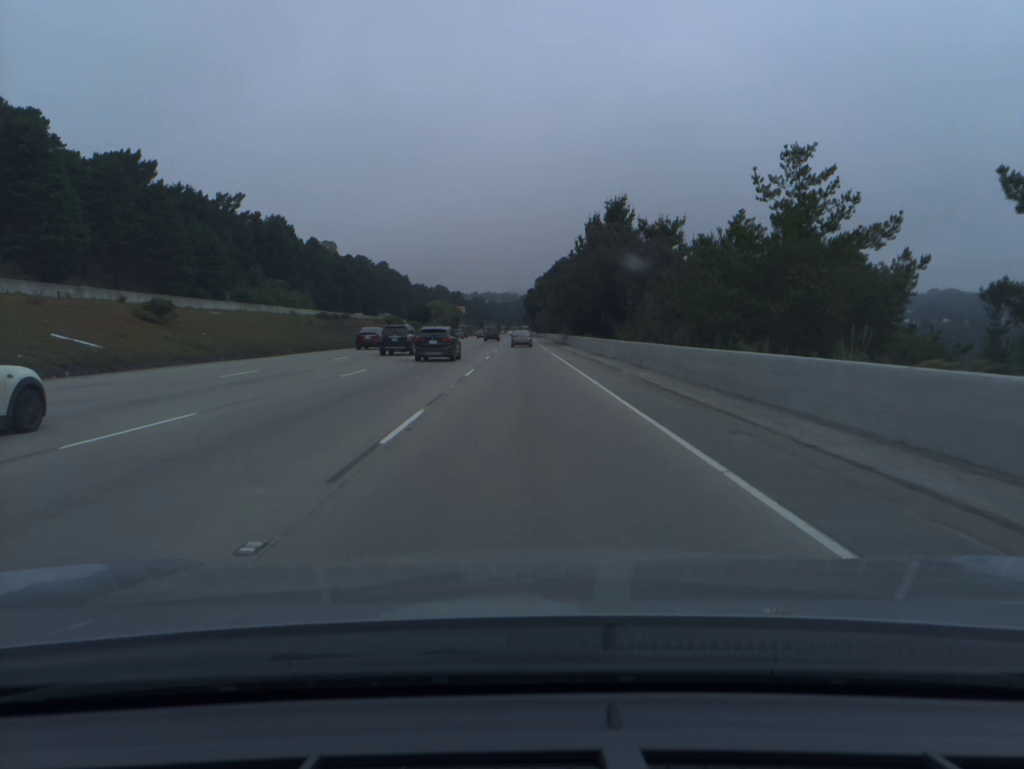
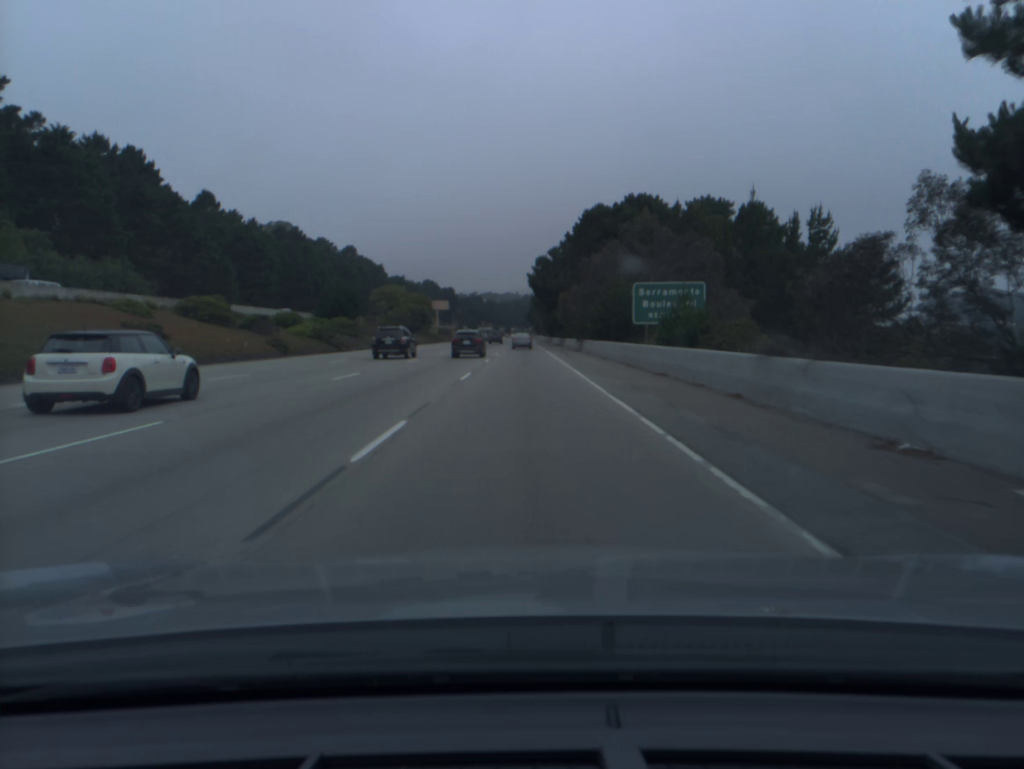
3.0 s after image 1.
(-0.2, +88.6) m; 0°
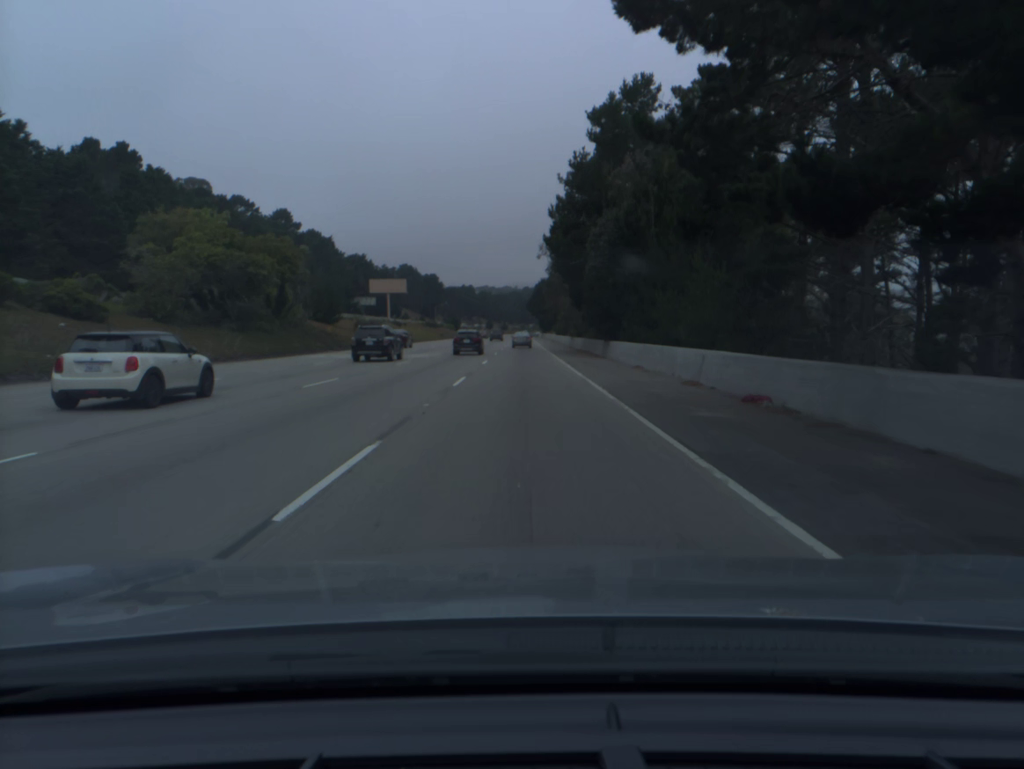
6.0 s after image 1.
(+0.1, +90.1) m; 0°
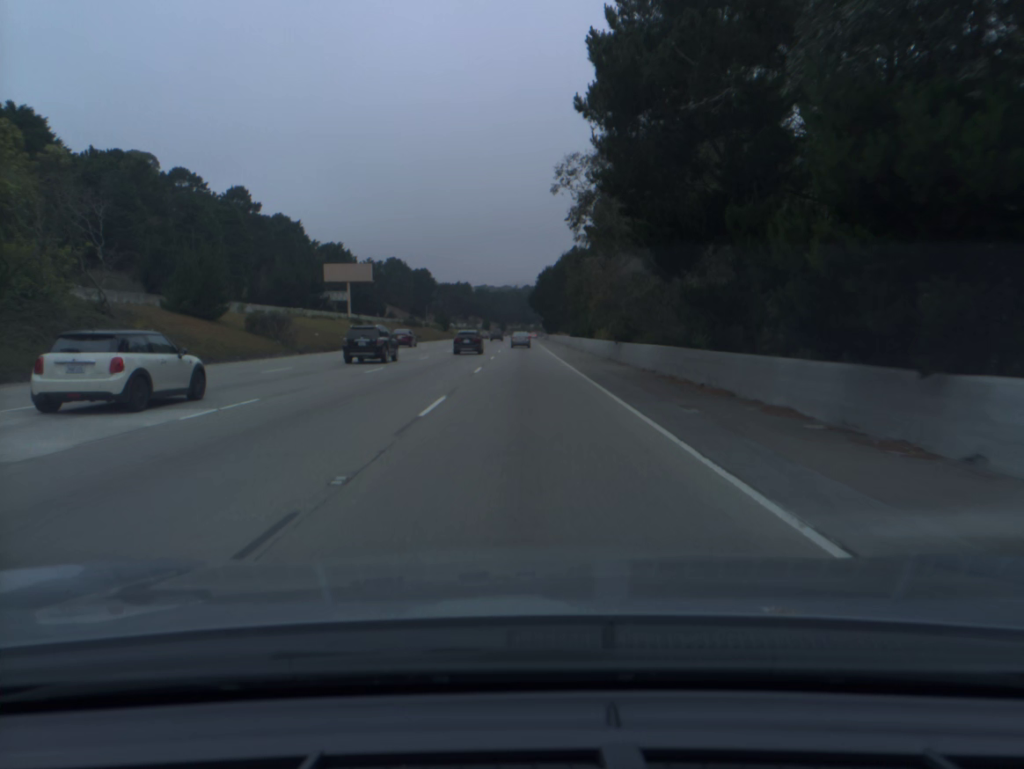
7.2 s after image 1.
(-0.1, +36.6) m; 0°
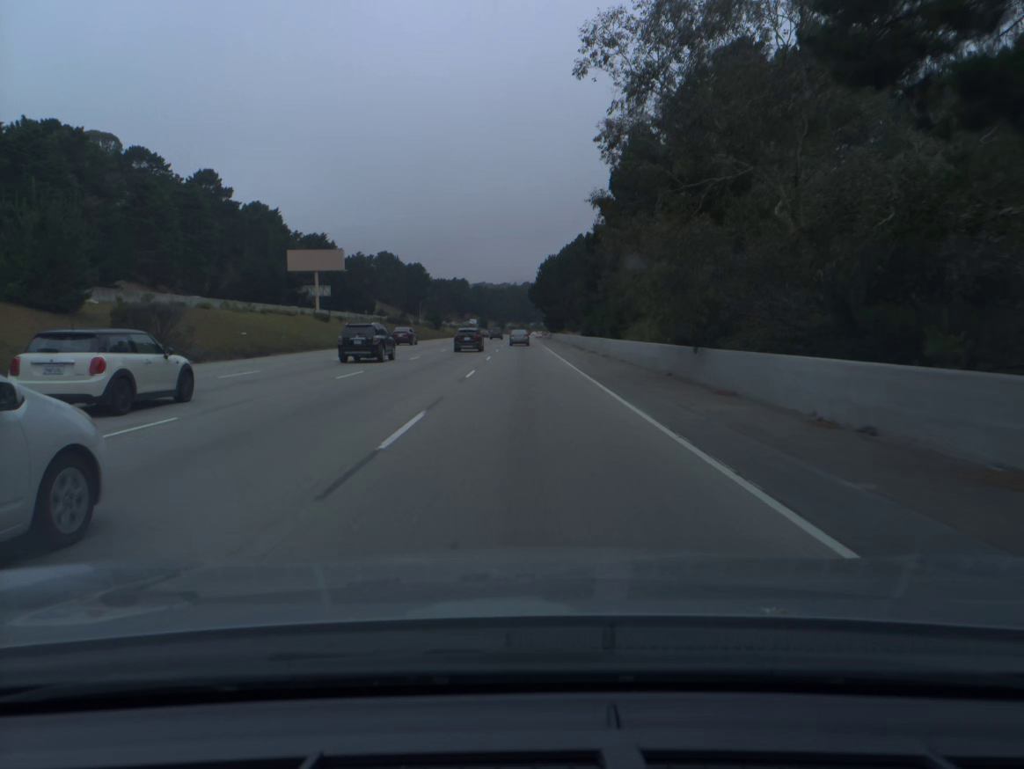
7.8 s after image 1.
(0.0, +18.4) m; 0°
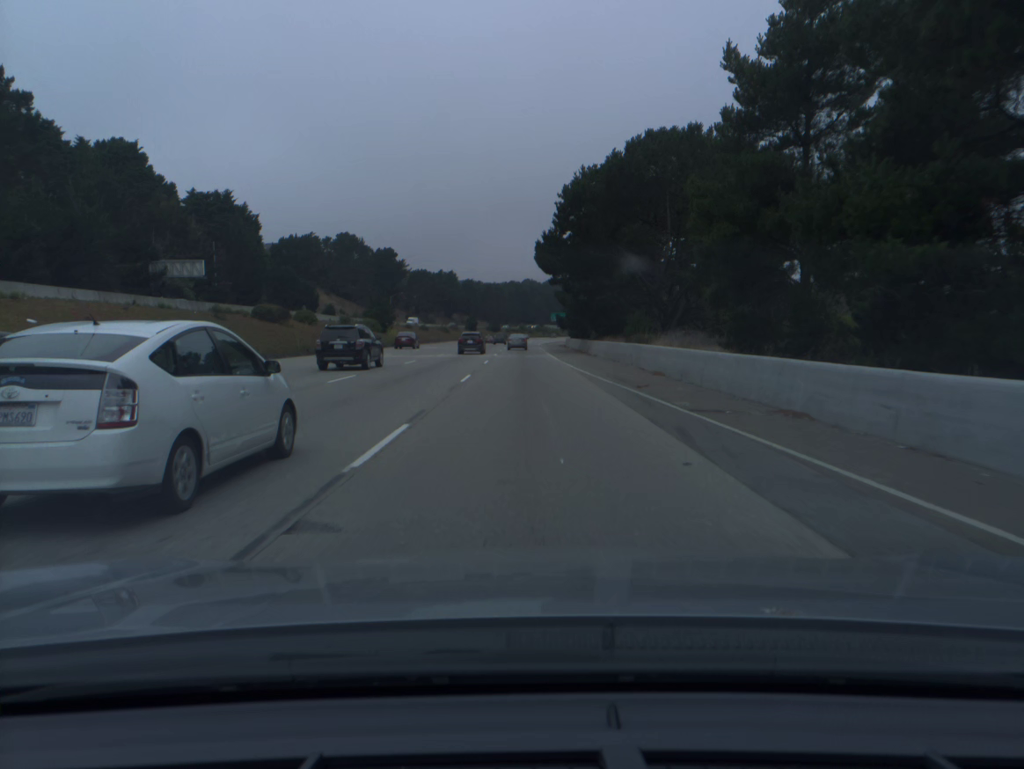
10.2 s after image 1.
(0.0, +73.9) m; 0°
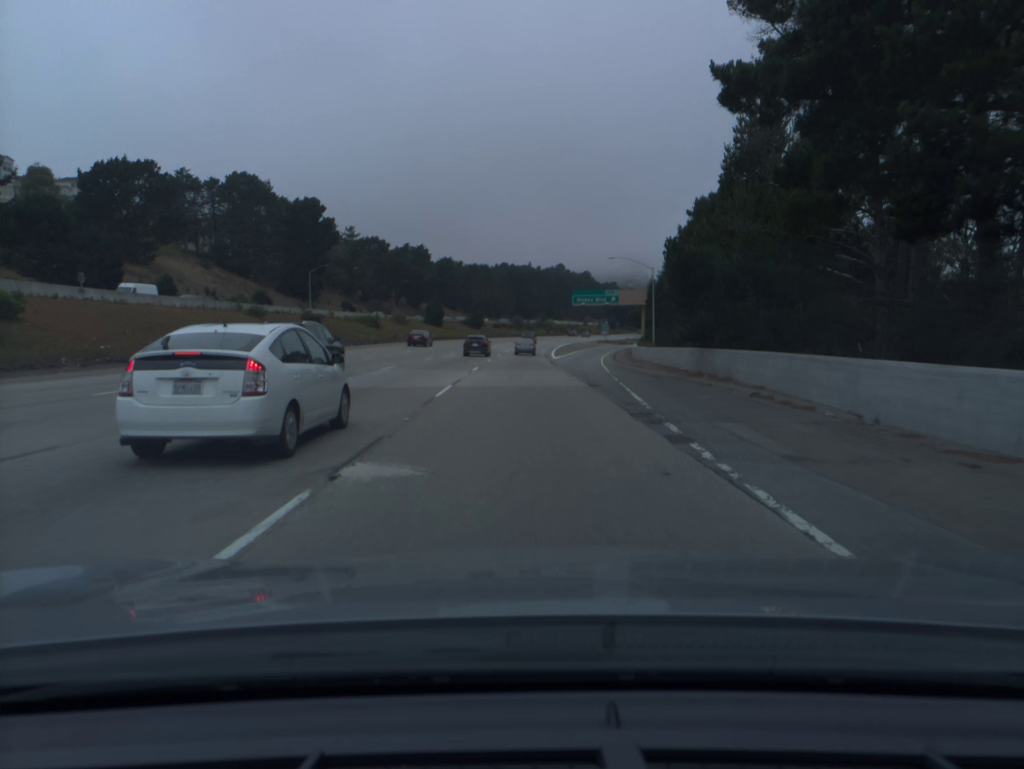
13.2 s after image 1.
(+0.1, +93.0) m; 0°
